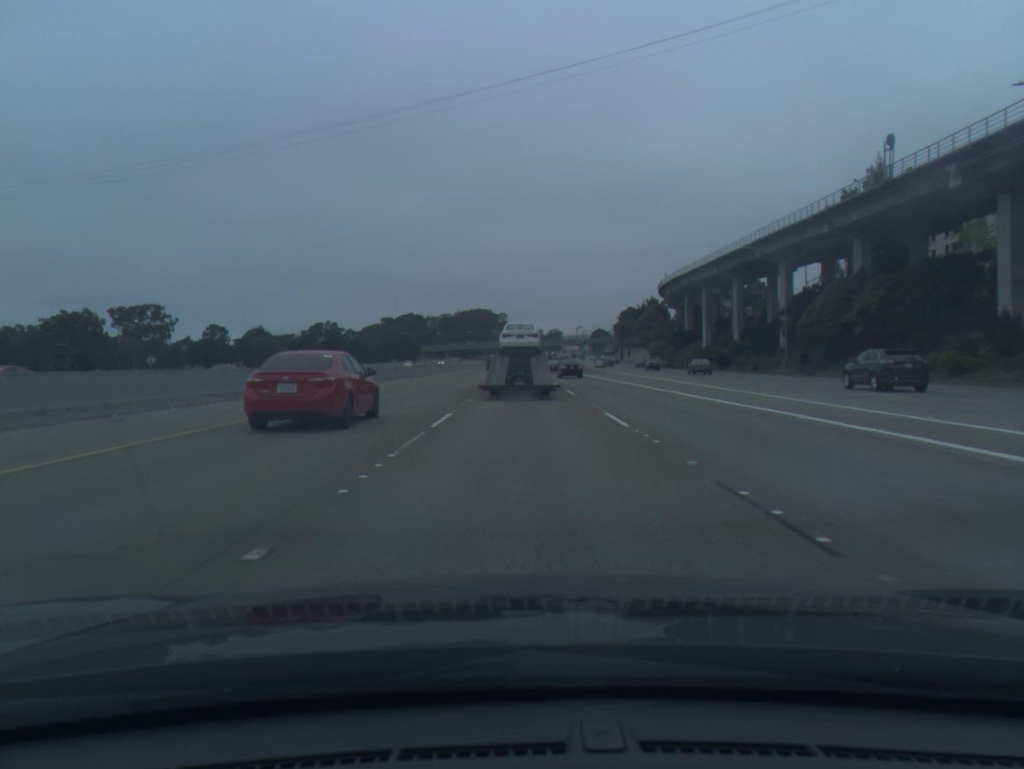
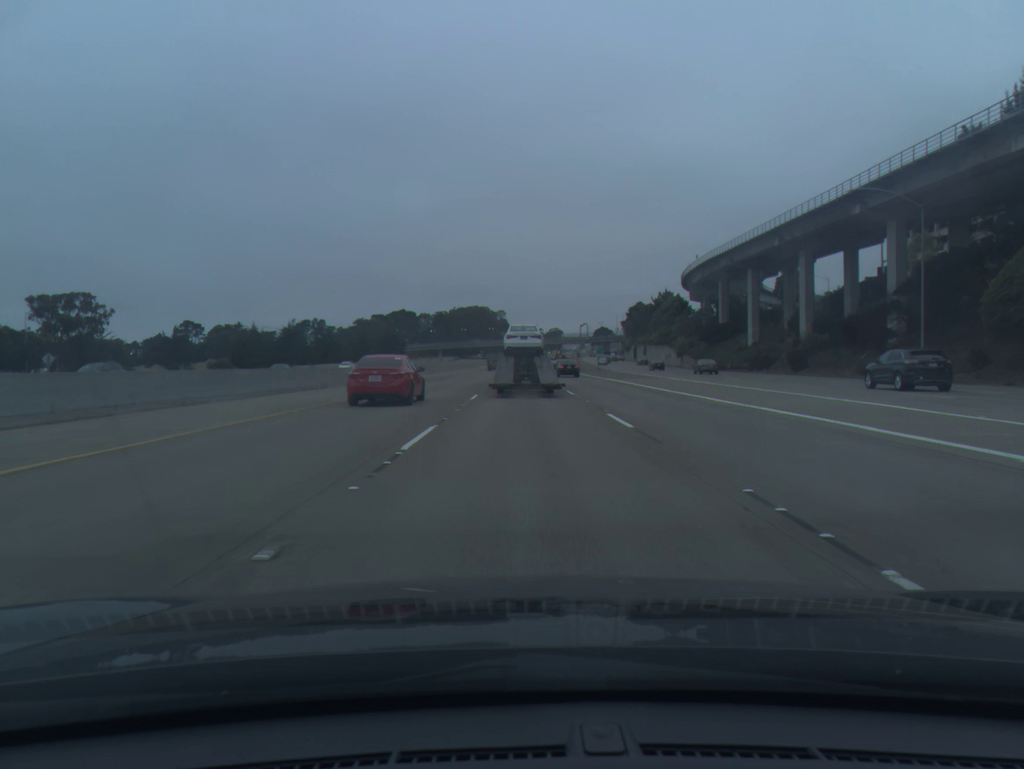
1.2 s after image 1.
(0.0, +28.8) m; 0°
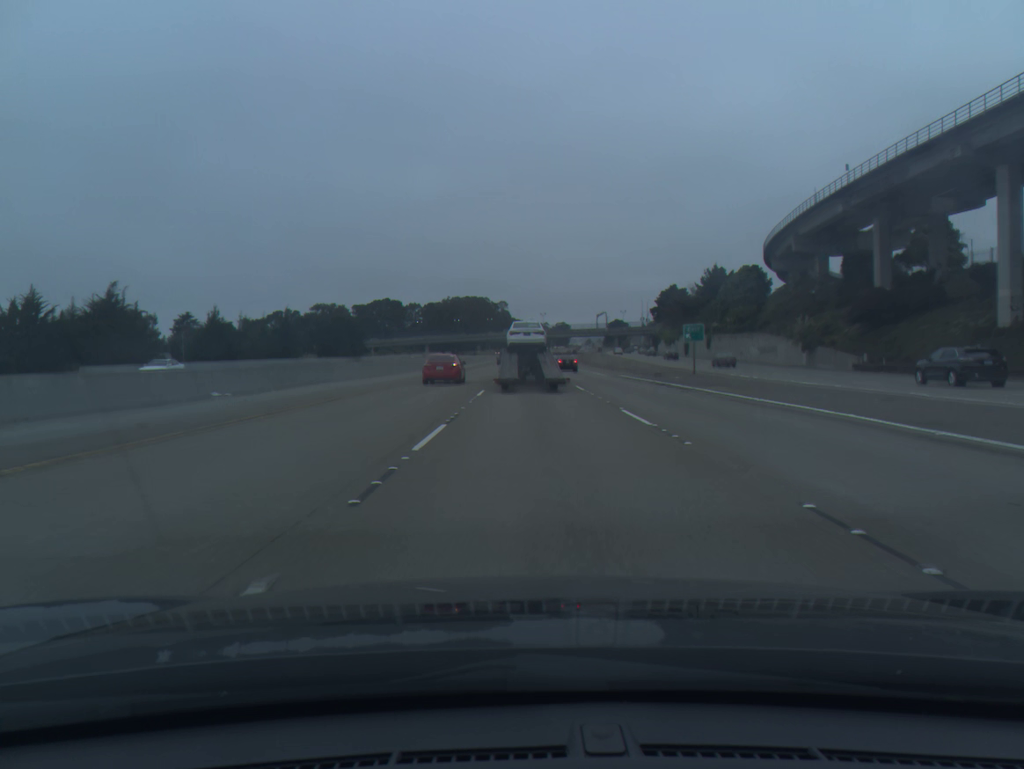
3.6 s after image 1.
(-0.2, +59.0) m; 0°
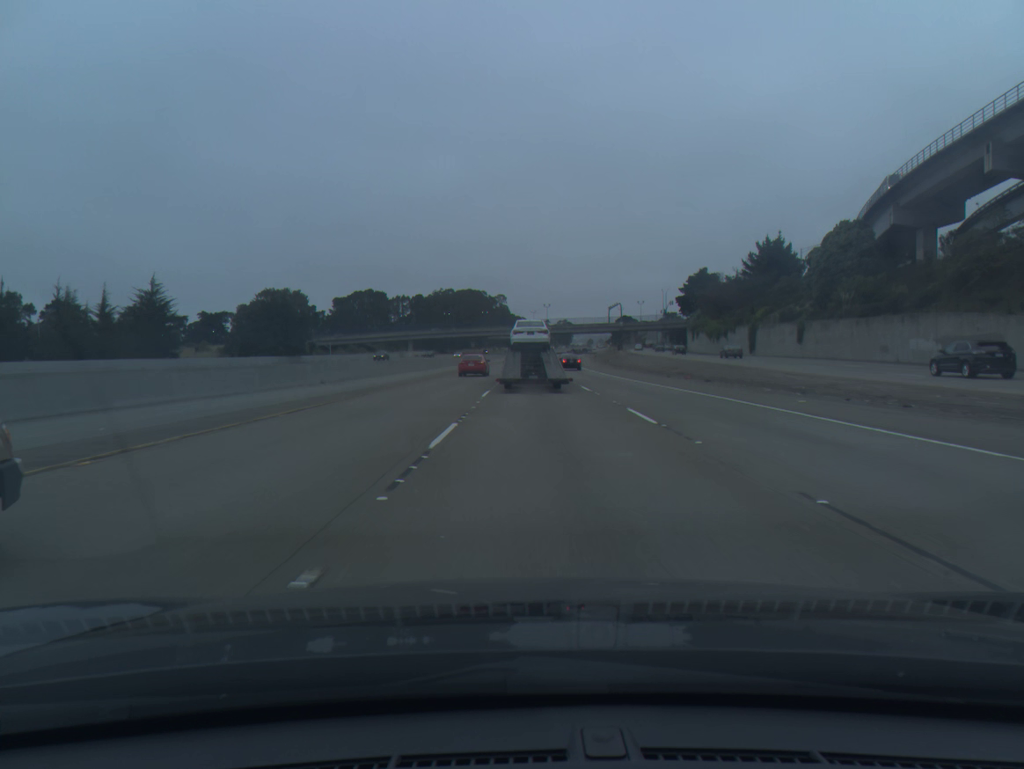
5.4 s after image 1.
(0.0, +43.3) m; 0°
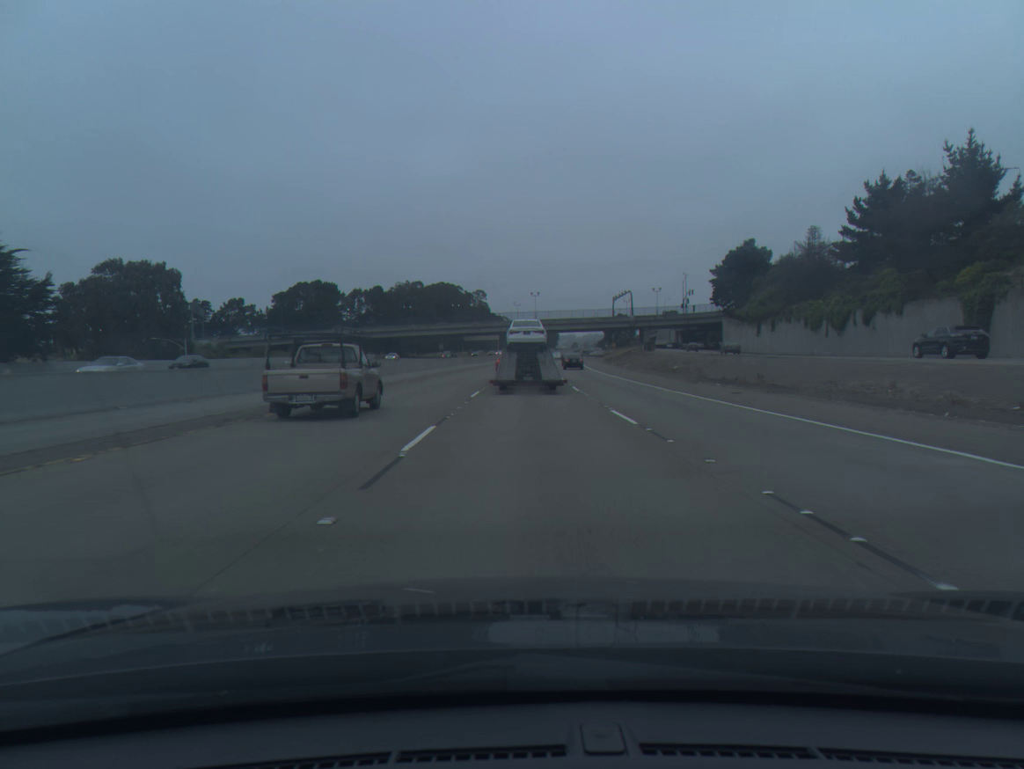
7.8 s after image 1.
(+0.6, +57.7) m; +1°
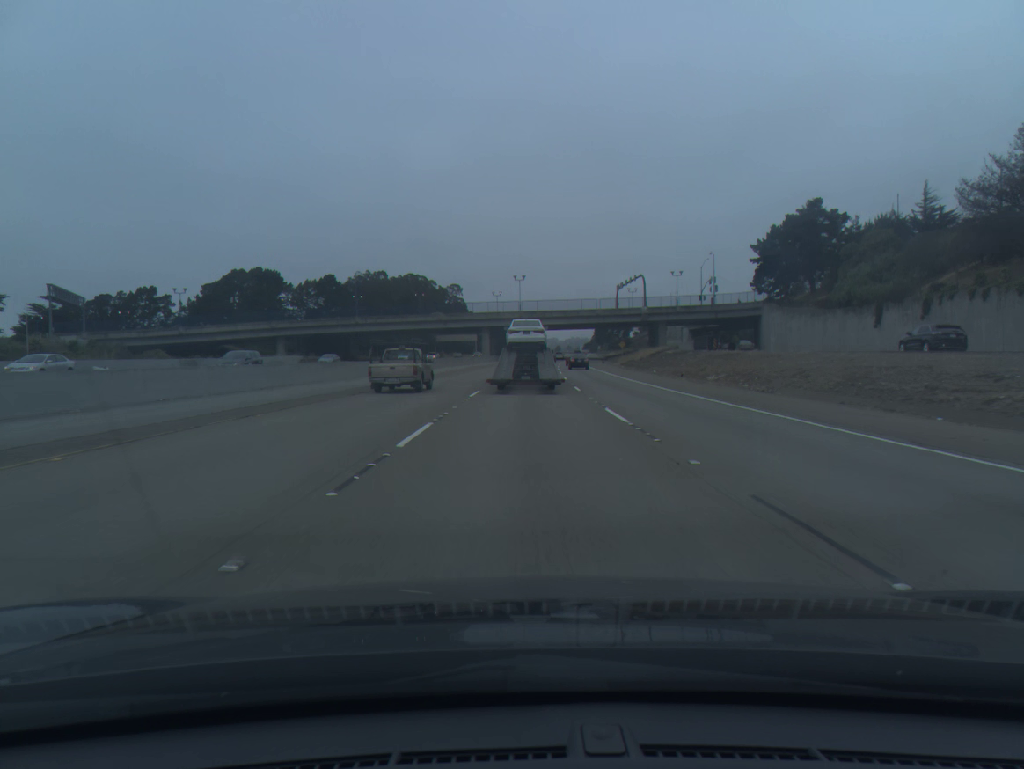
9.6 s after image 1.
(+0.4, +43.5) m; +1°
